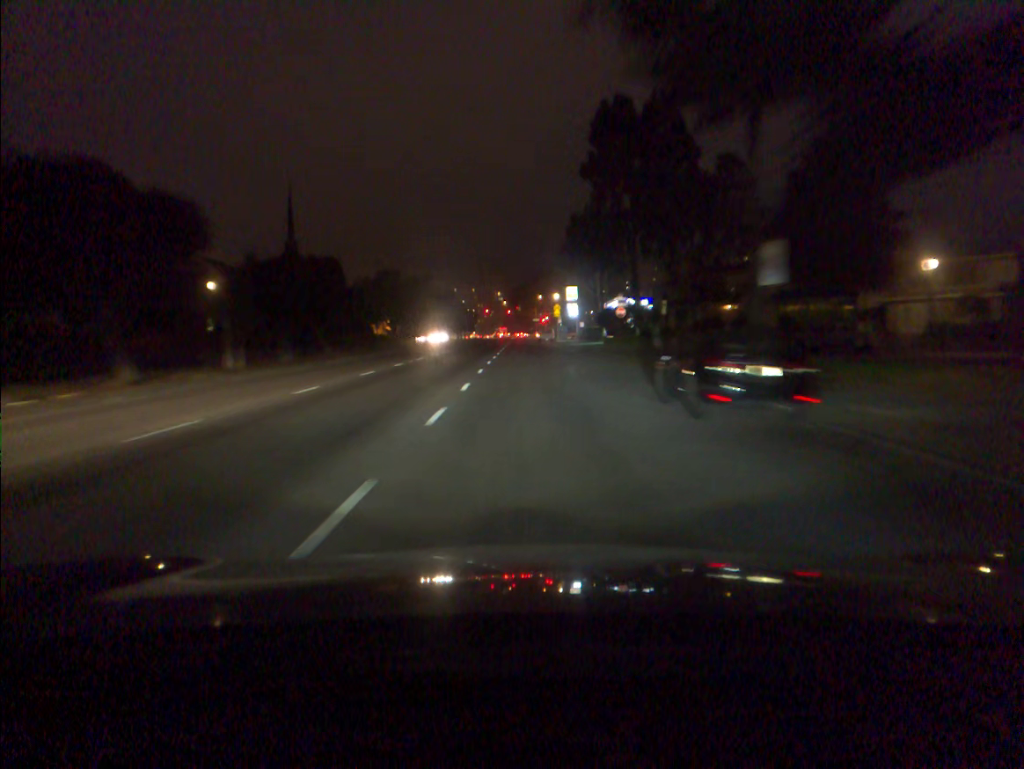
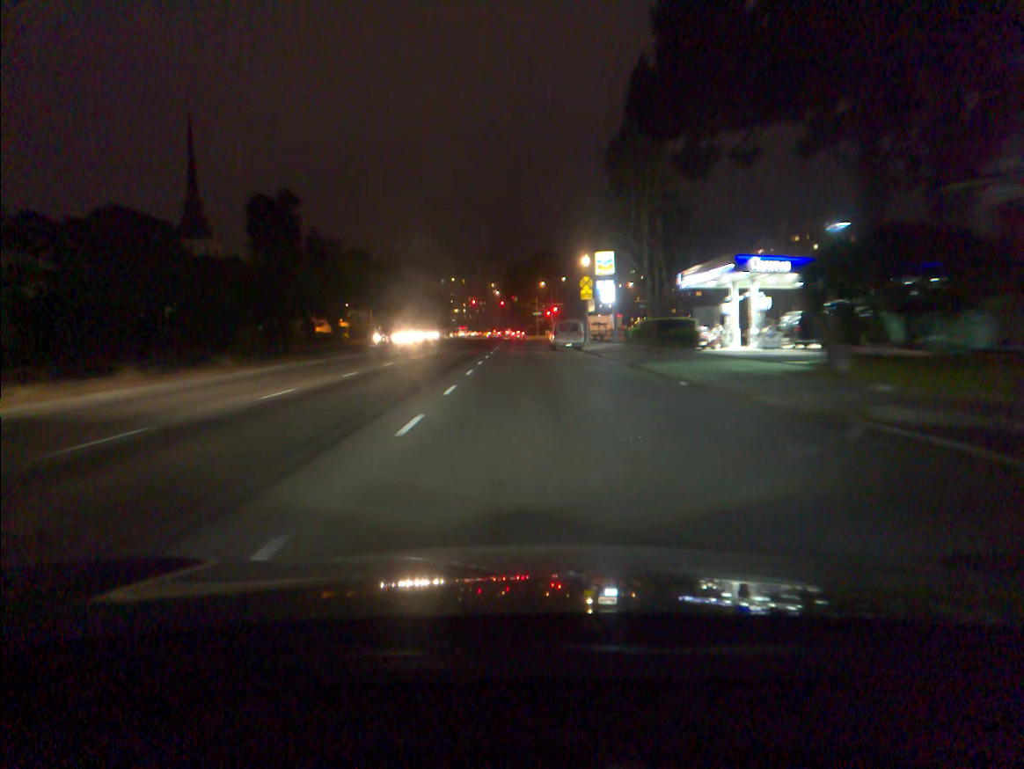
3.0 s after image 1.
(+0.2, +52.0) m; 0°
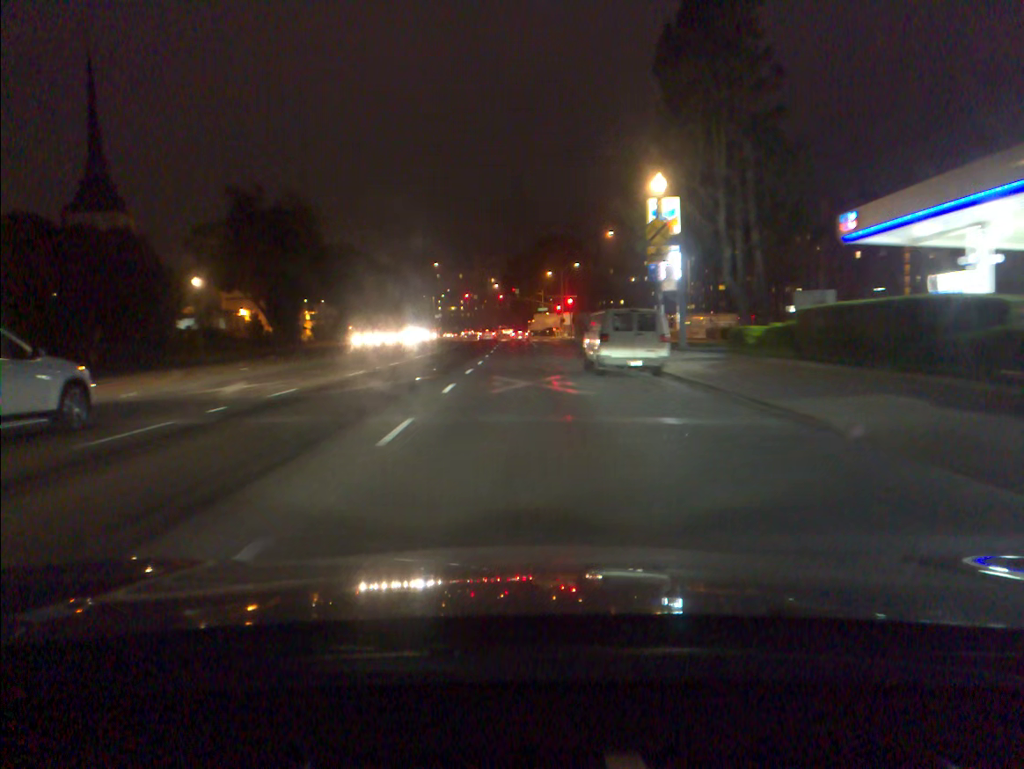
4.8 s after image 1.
(0.0, +28.9) m; 0°
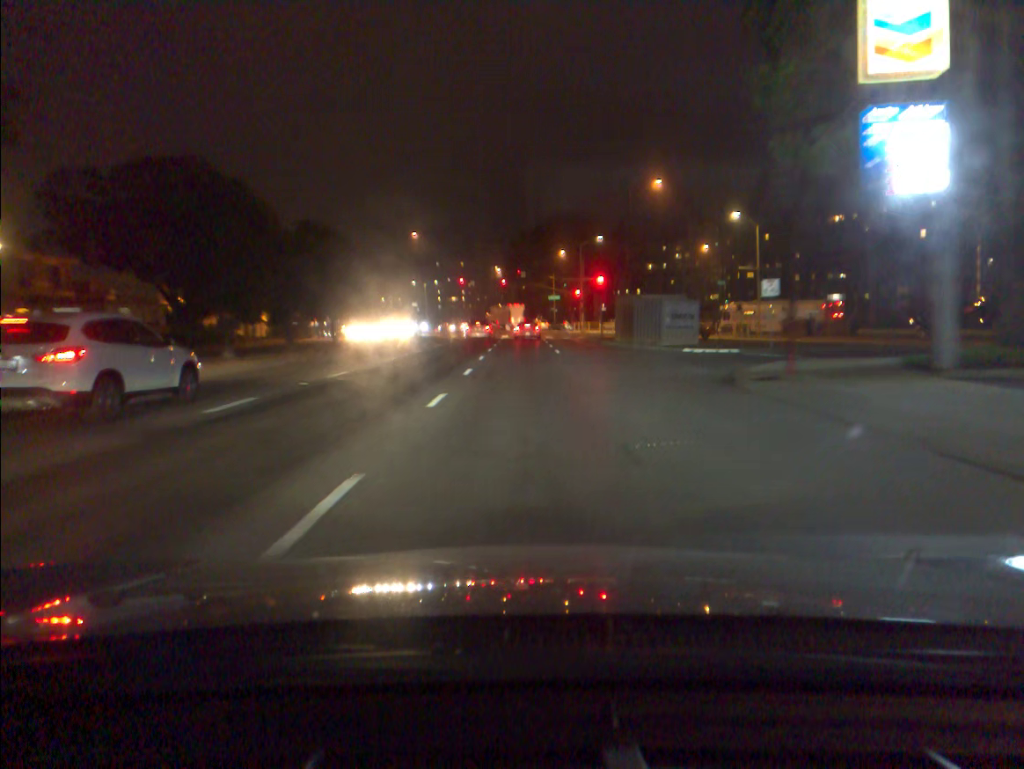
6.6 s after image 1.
(-0.2, +26.7) m; 0°
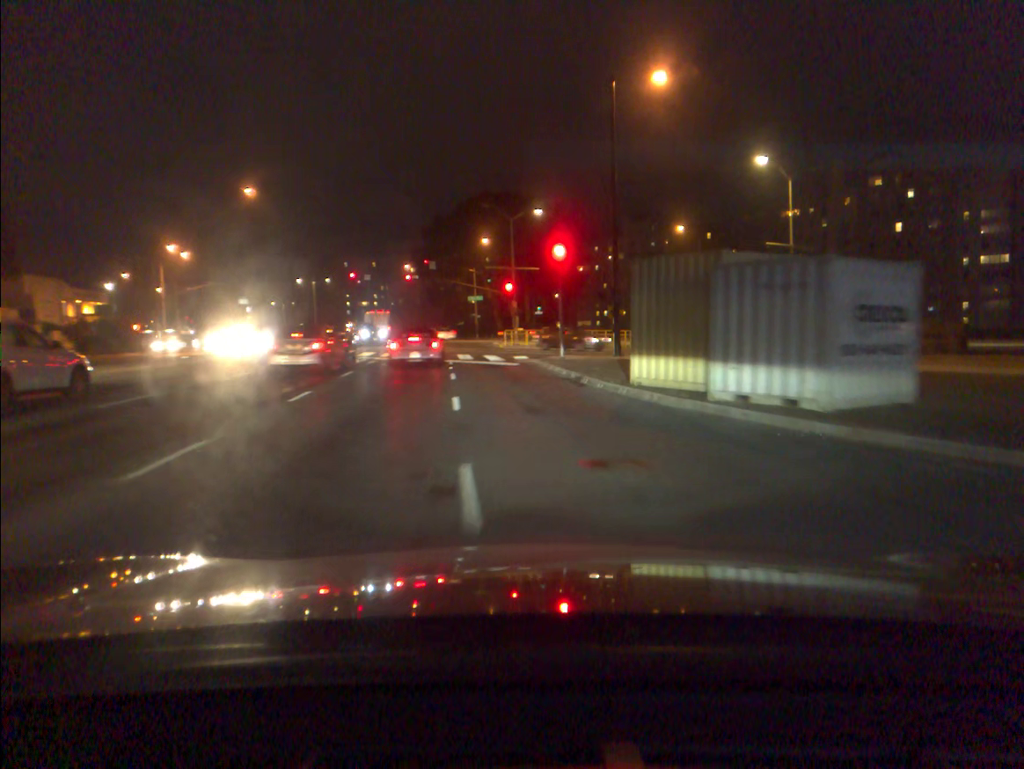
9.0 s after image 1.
(+1.3, +28.3) m; +6°
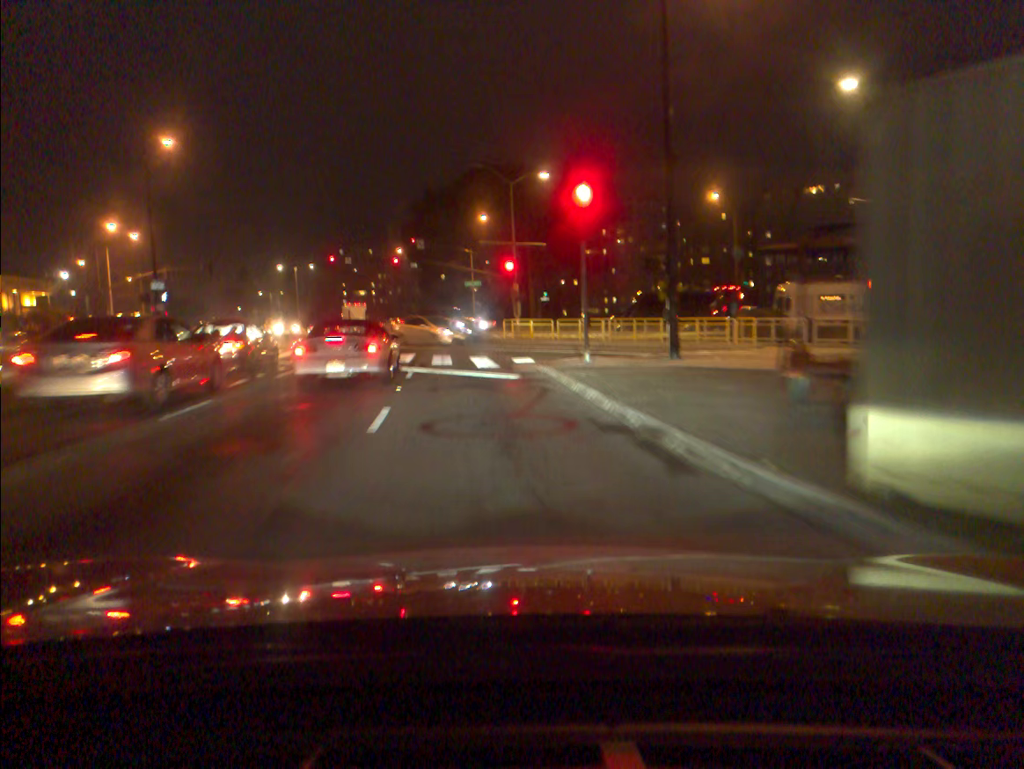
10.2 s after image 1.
(0.0, +11.1) m; -1°
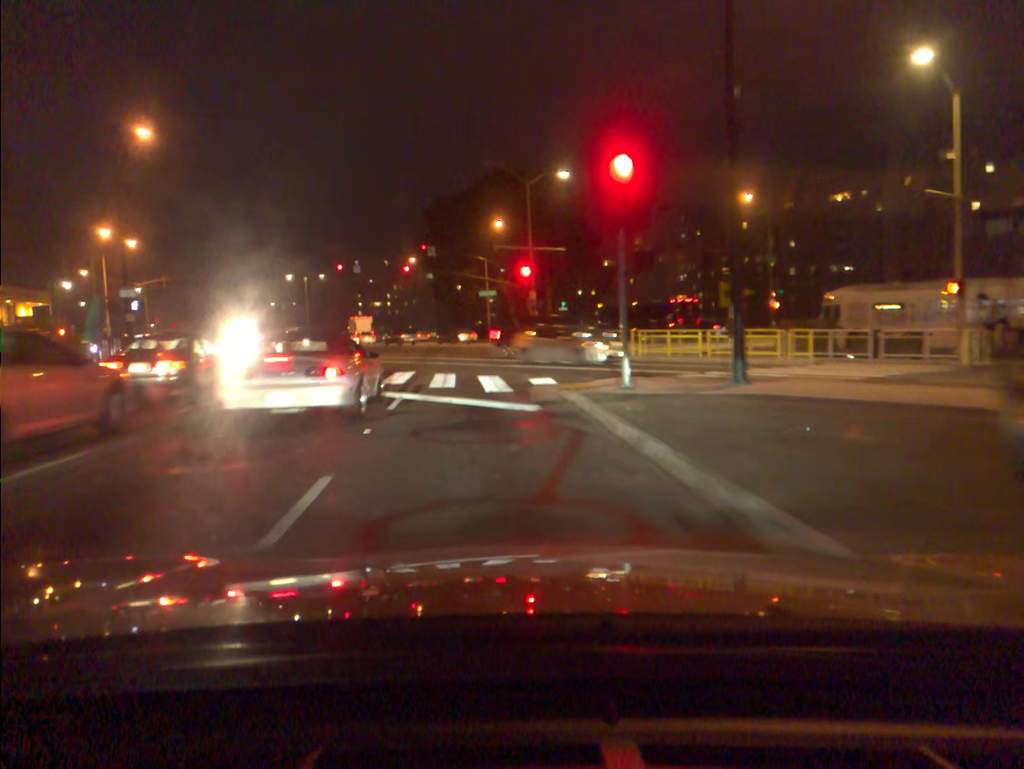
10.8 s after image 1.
(-0.1, +4.5) m; -2°
